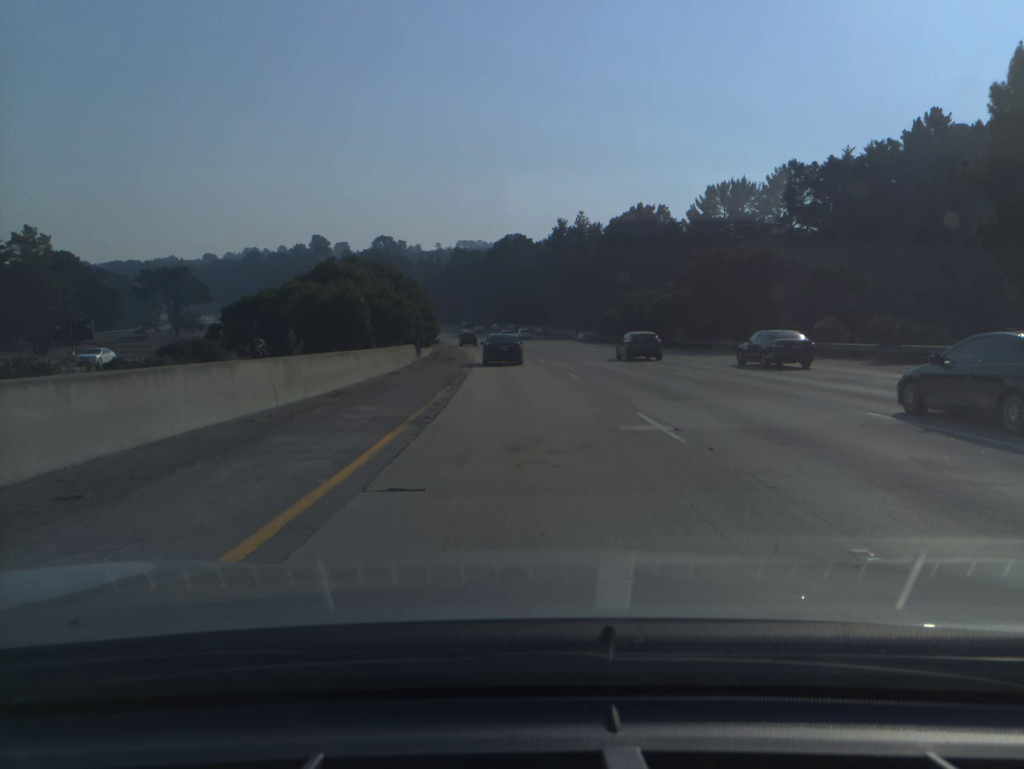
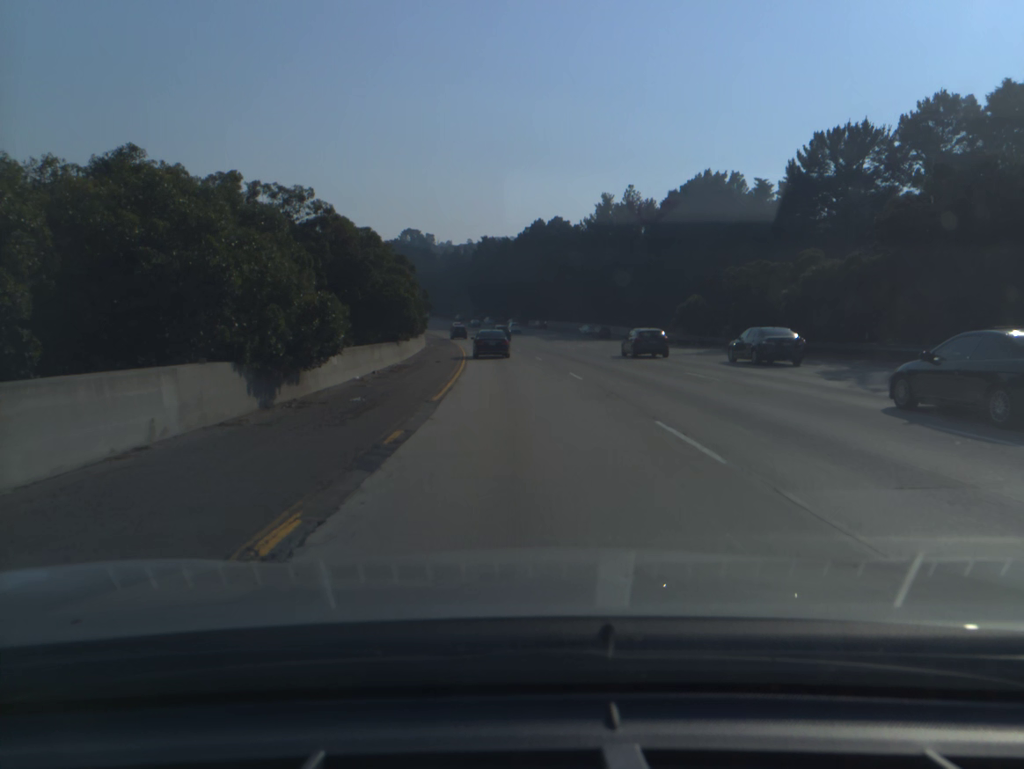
(-0.6, +31.1) m; -2°
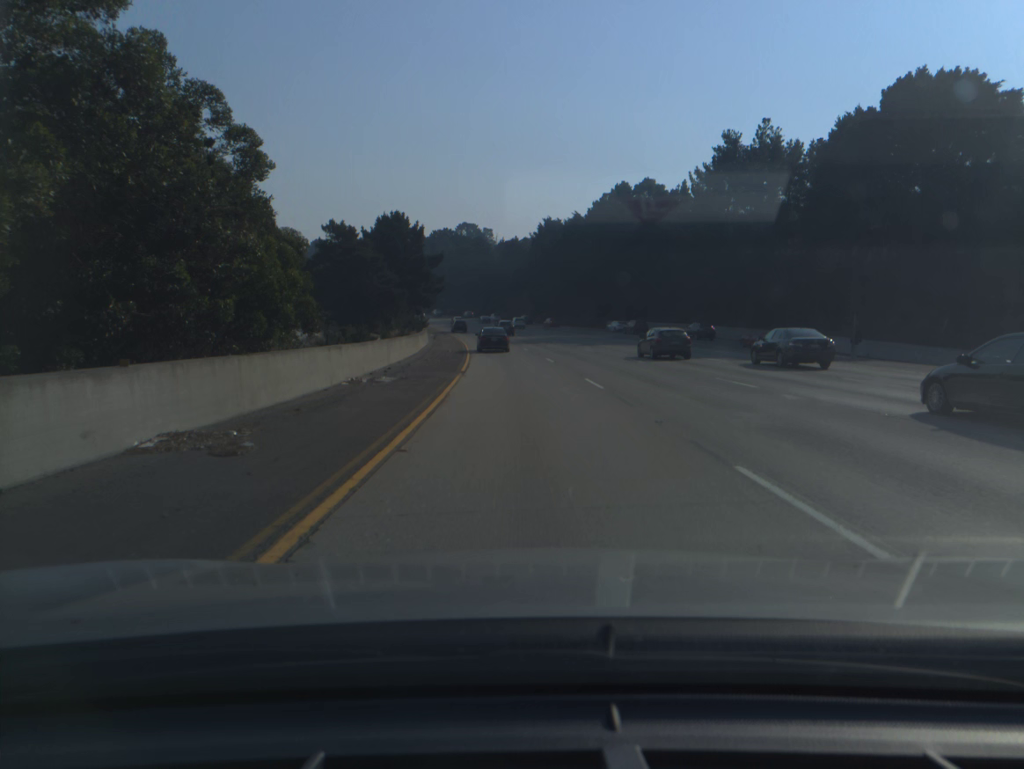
(-1.9, +47.0) m; -5°
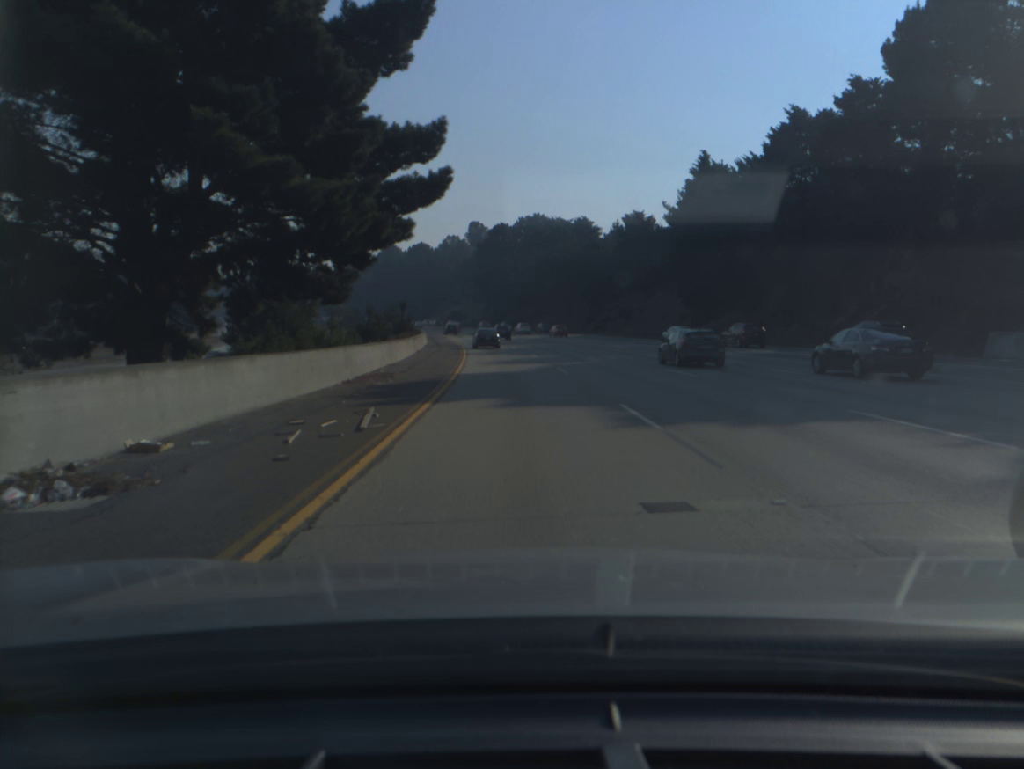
(-4.8, +80.0) m; -7°
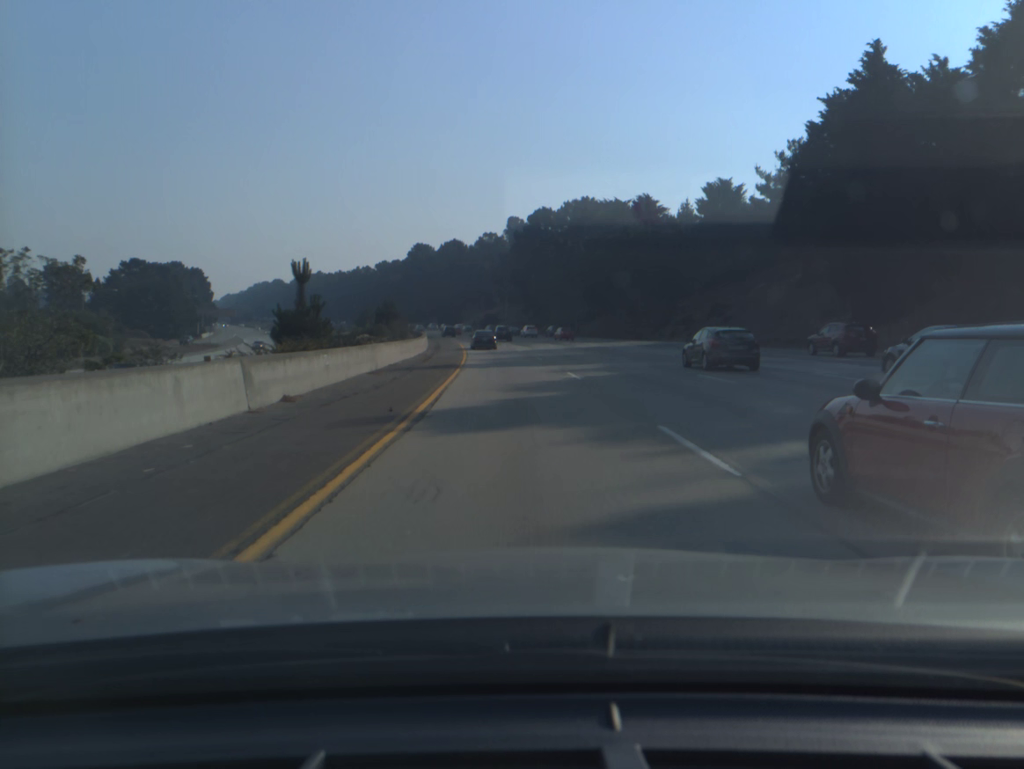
(-0.8, +32.8) m; -3°
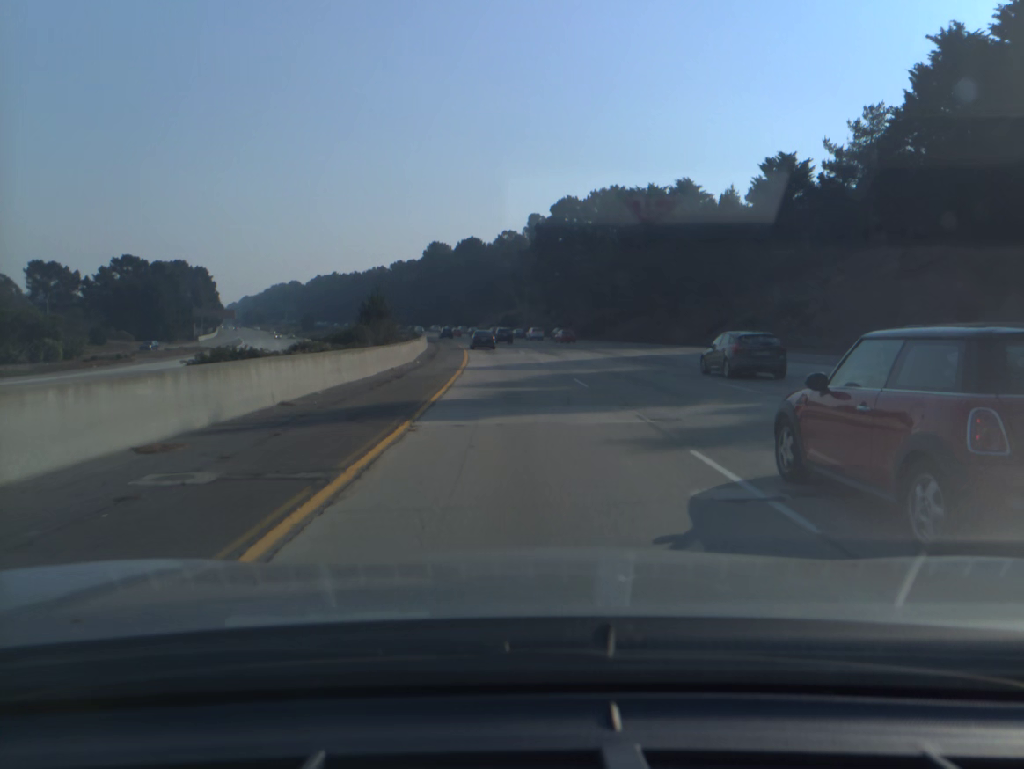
(-0.2, +16.5) m; -2°
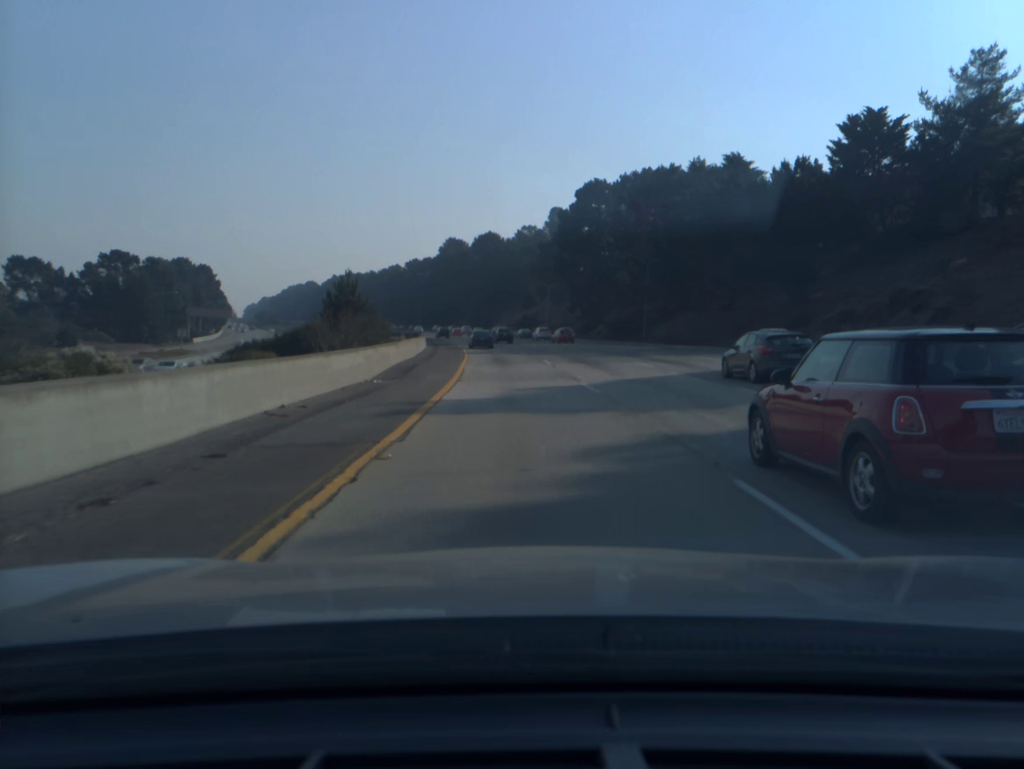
(-0.2, +16.6) m; -1°
